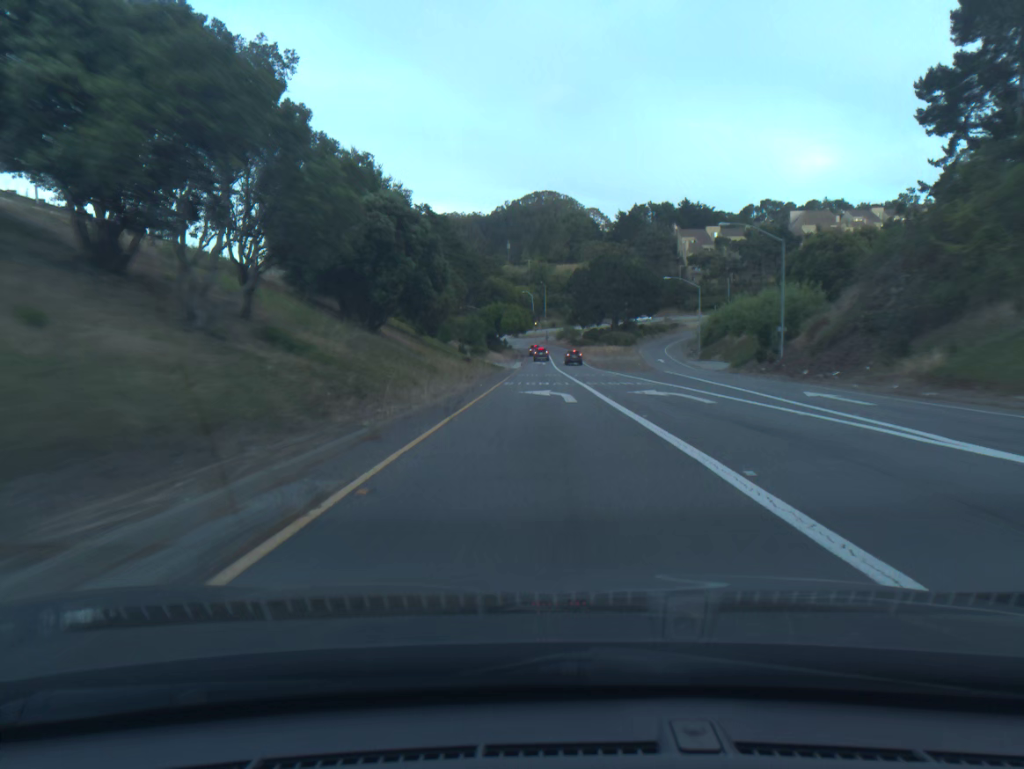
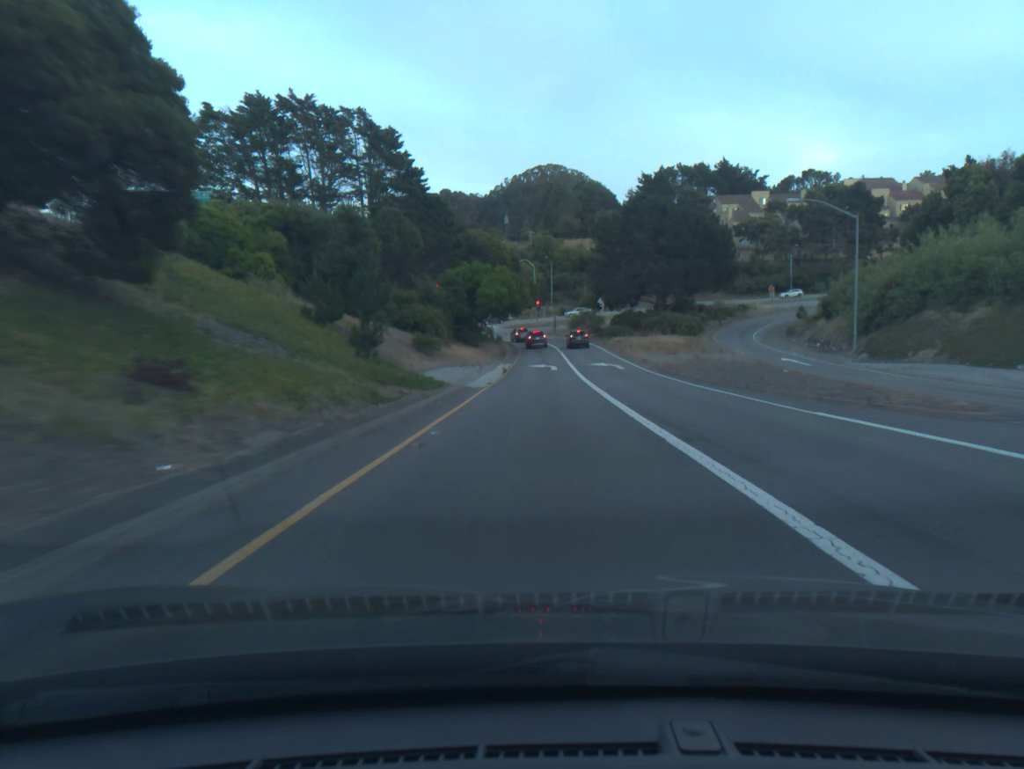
(-0.2, +49.0) m; 0°
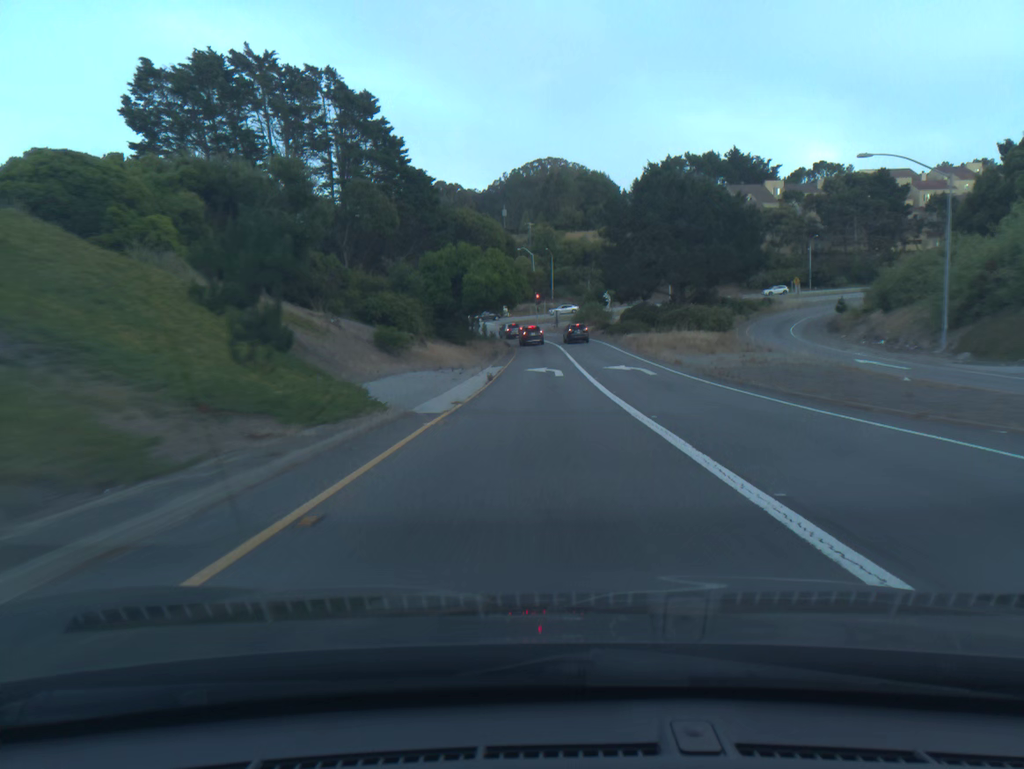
(0.0, +11.5) m; 0°
